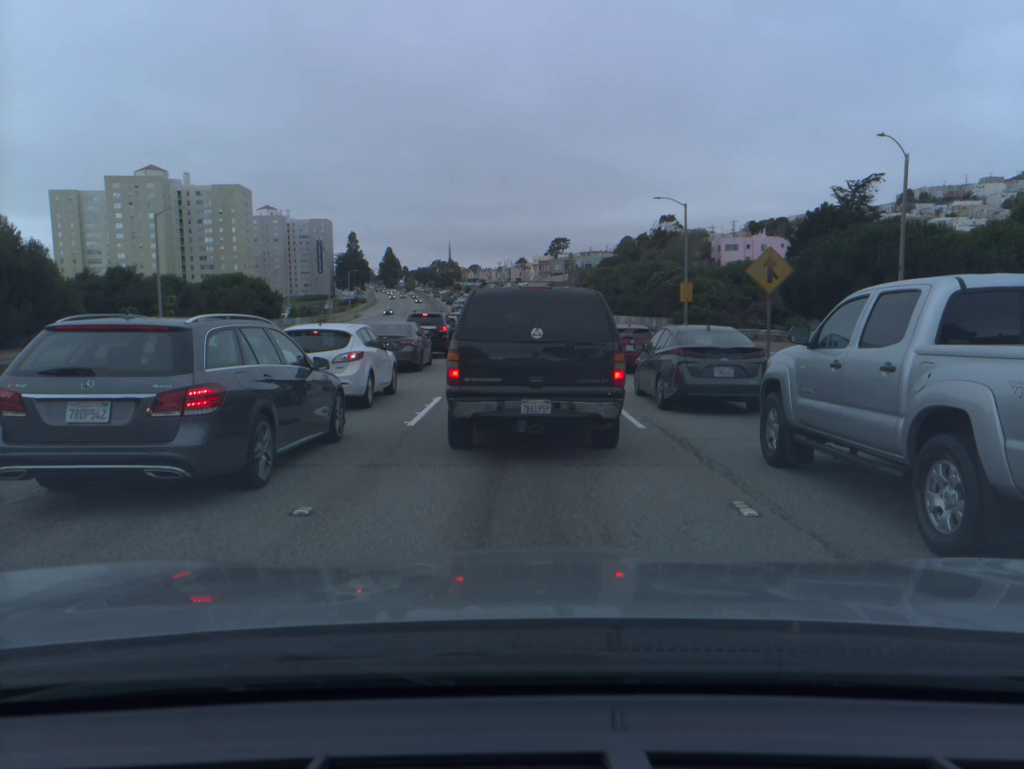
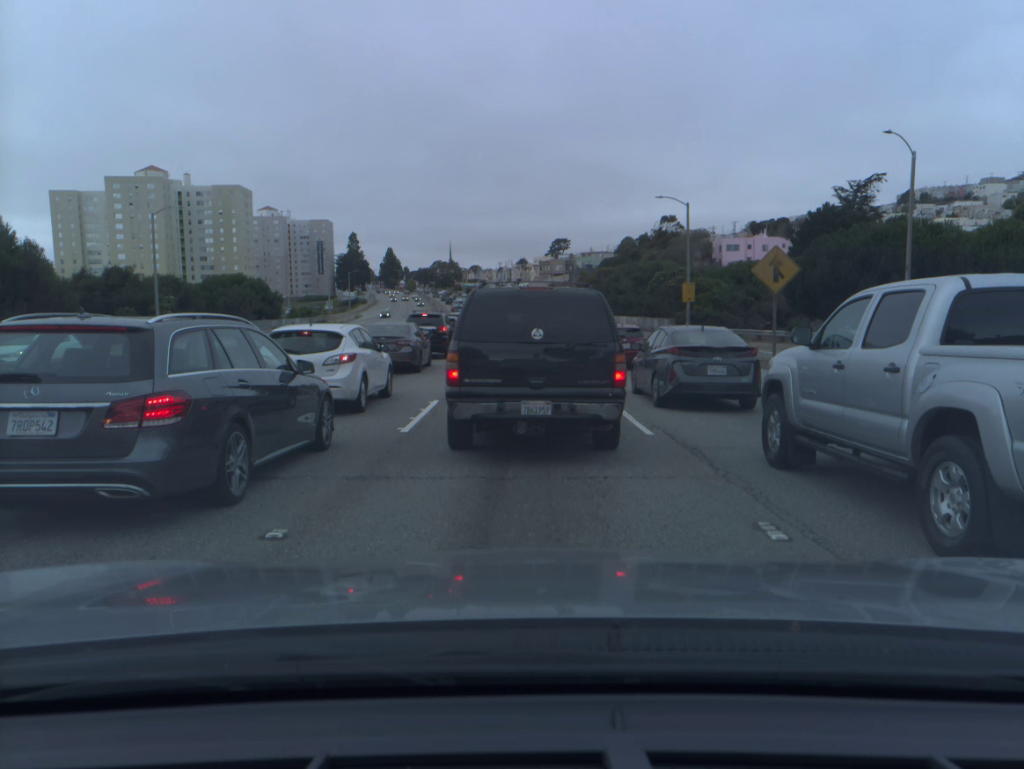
(0.0, +0.7) m; 0°
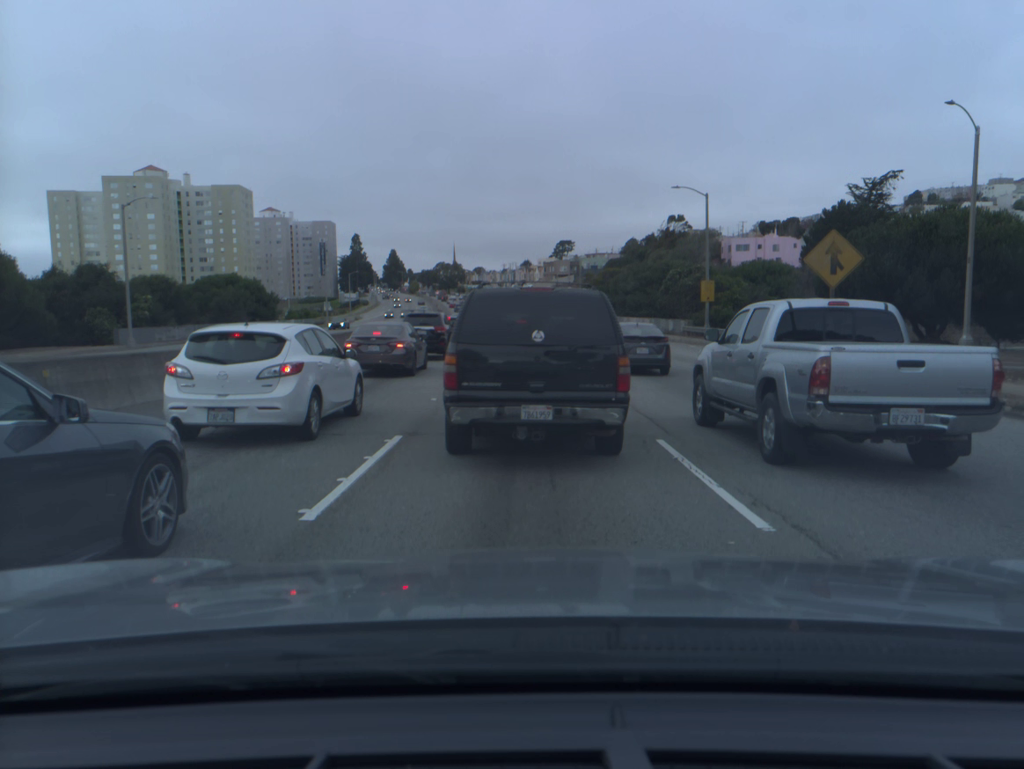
(0.0, +4.8) m; 0°
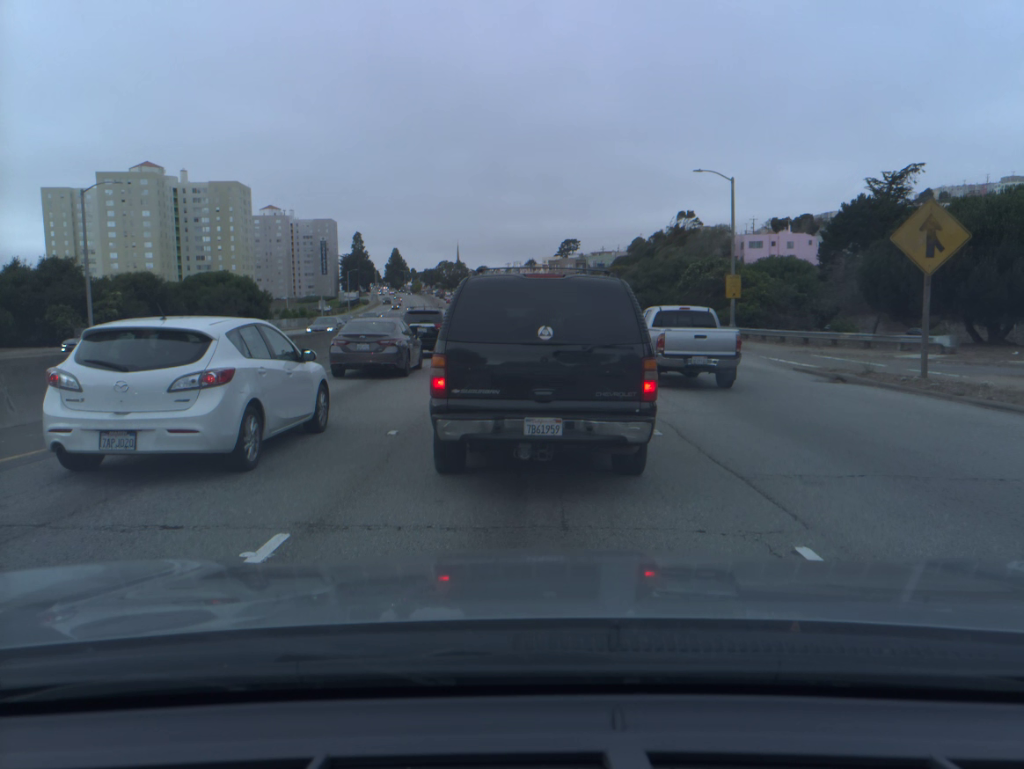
(-0.1, +5.0) m; 0°
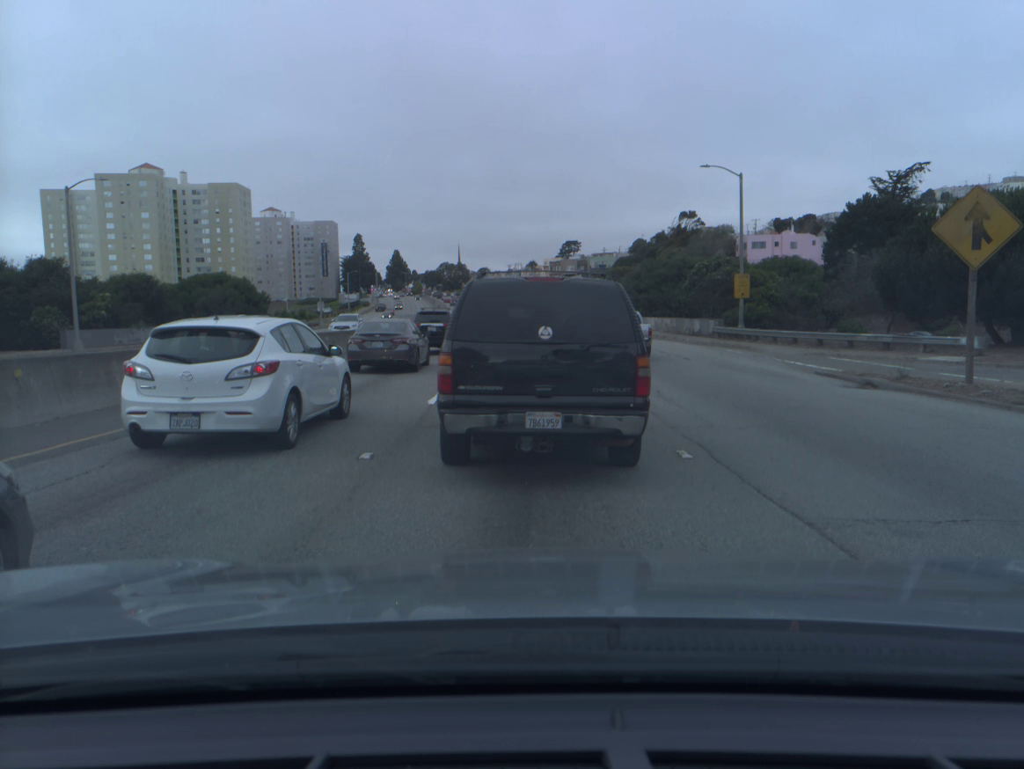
(0.0, +1.8) m; 0°
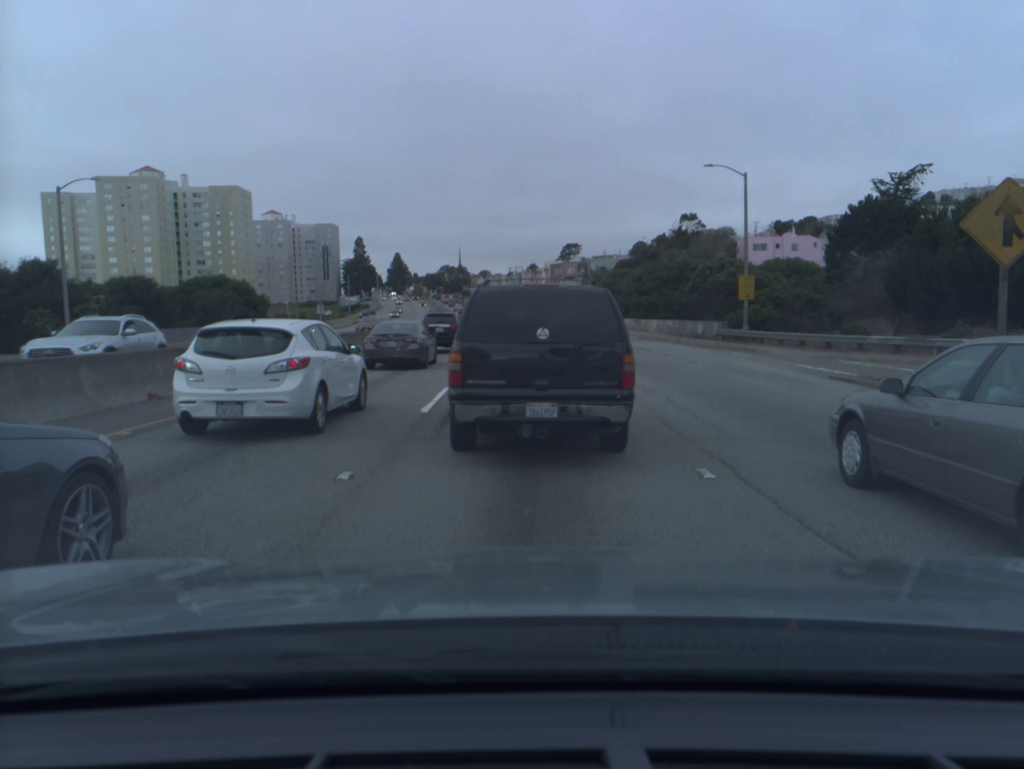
(0.0, +1.0) m; 0°
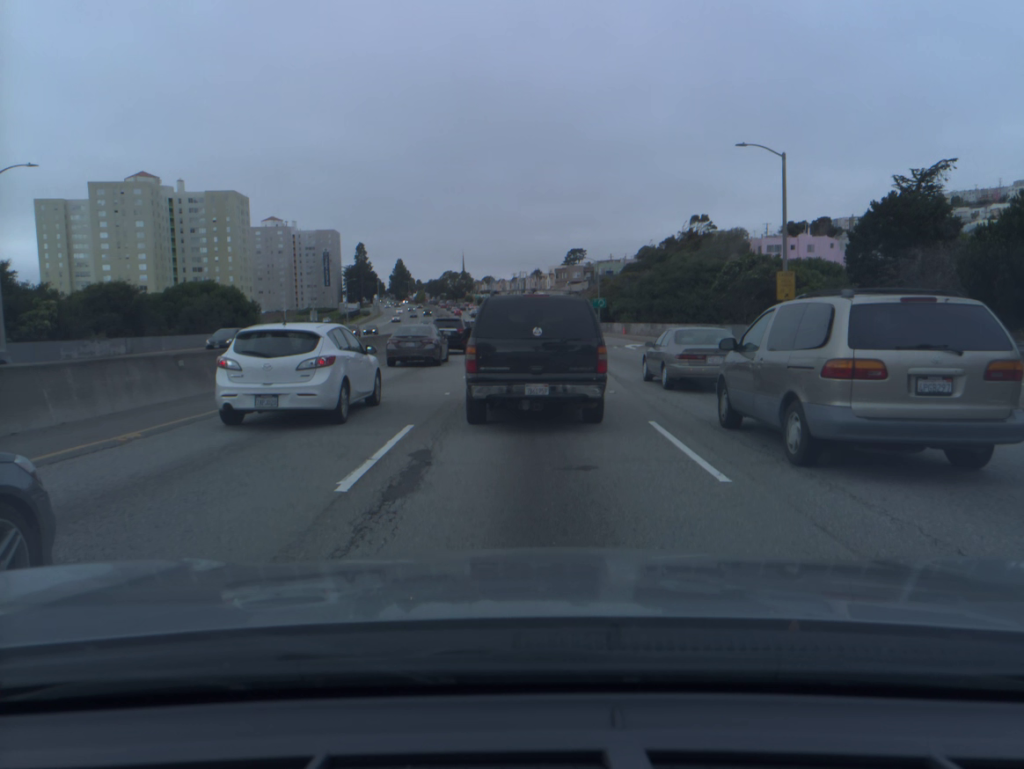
(0.0, +5.7) m; 0°
